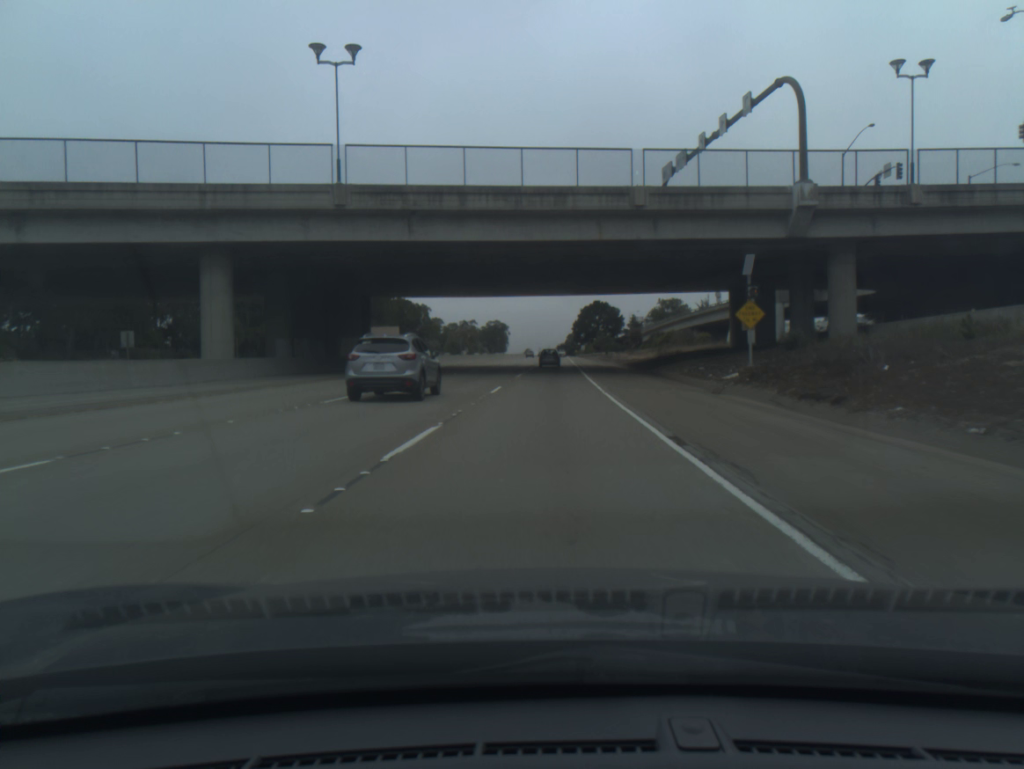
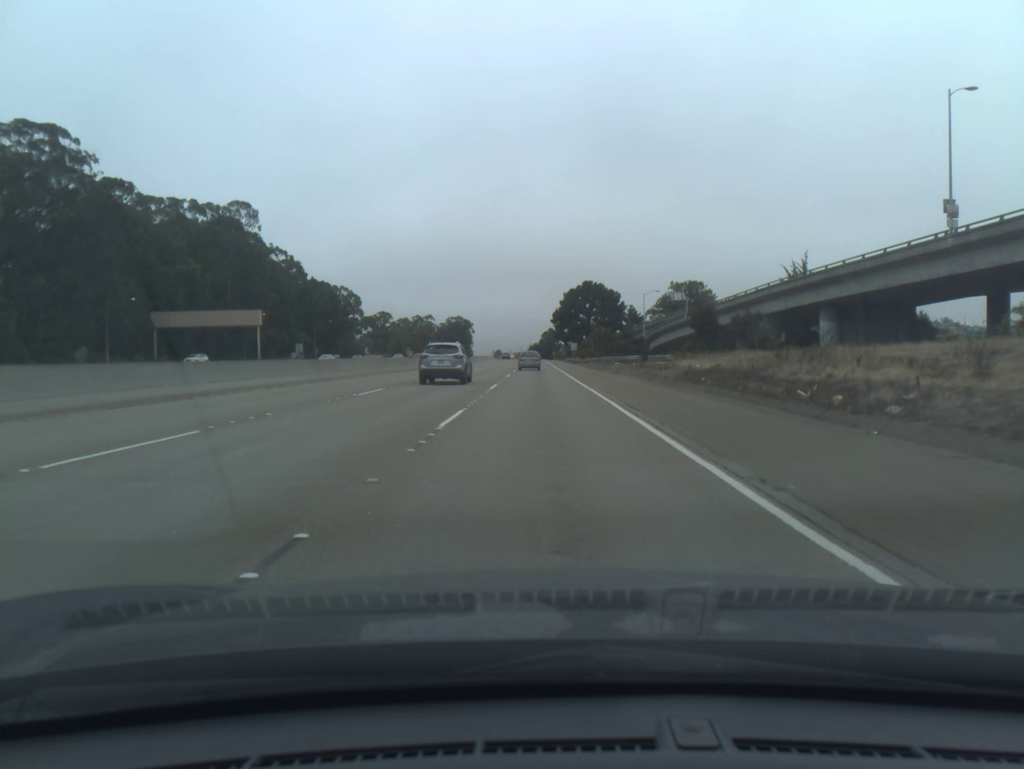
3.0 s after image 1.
(+1.7, +83.5) m; +2°
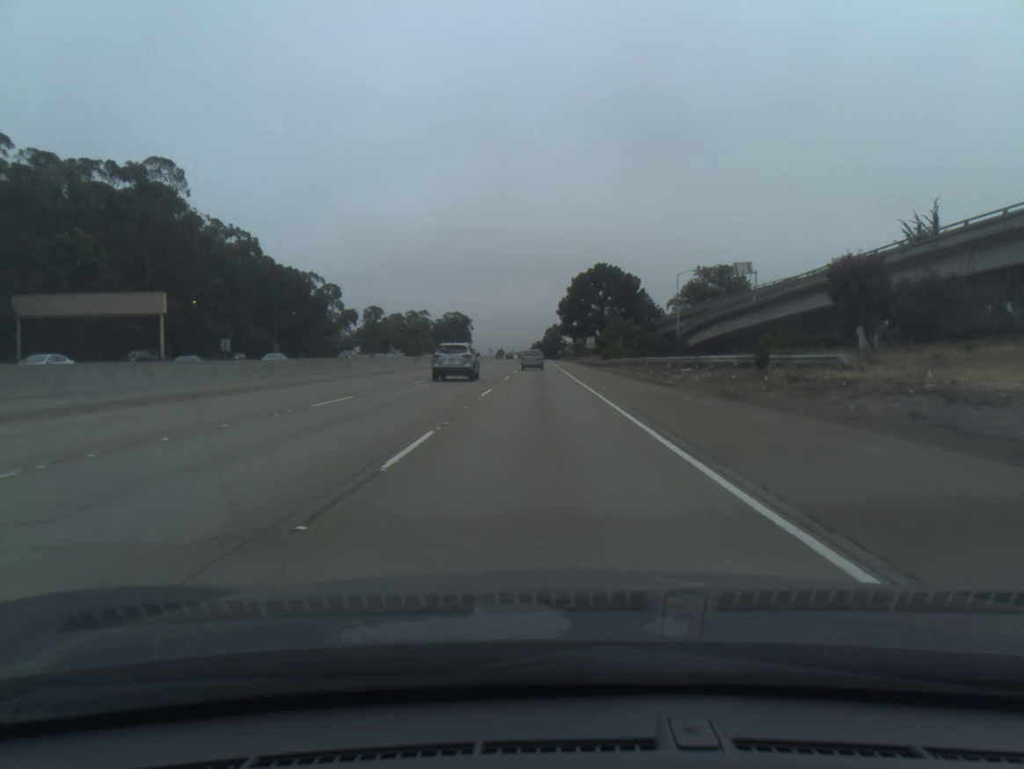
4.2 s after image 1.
(0.0, +33.3) m; 0°
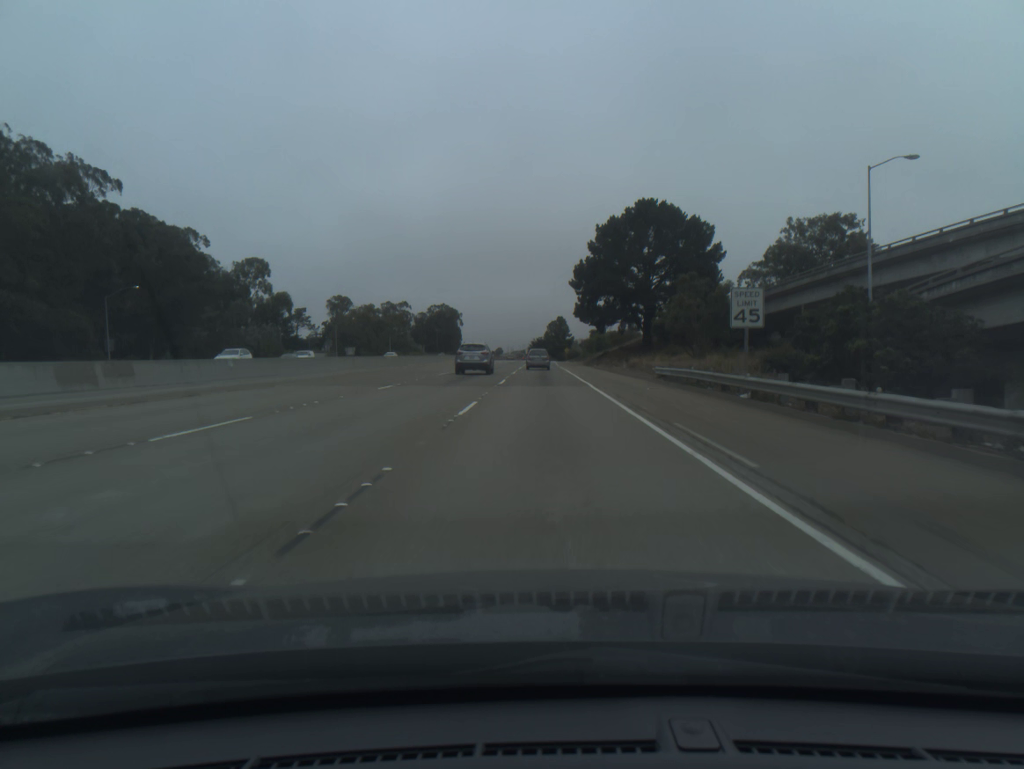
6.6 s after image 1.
(-0.2, +65.9) m; 0°
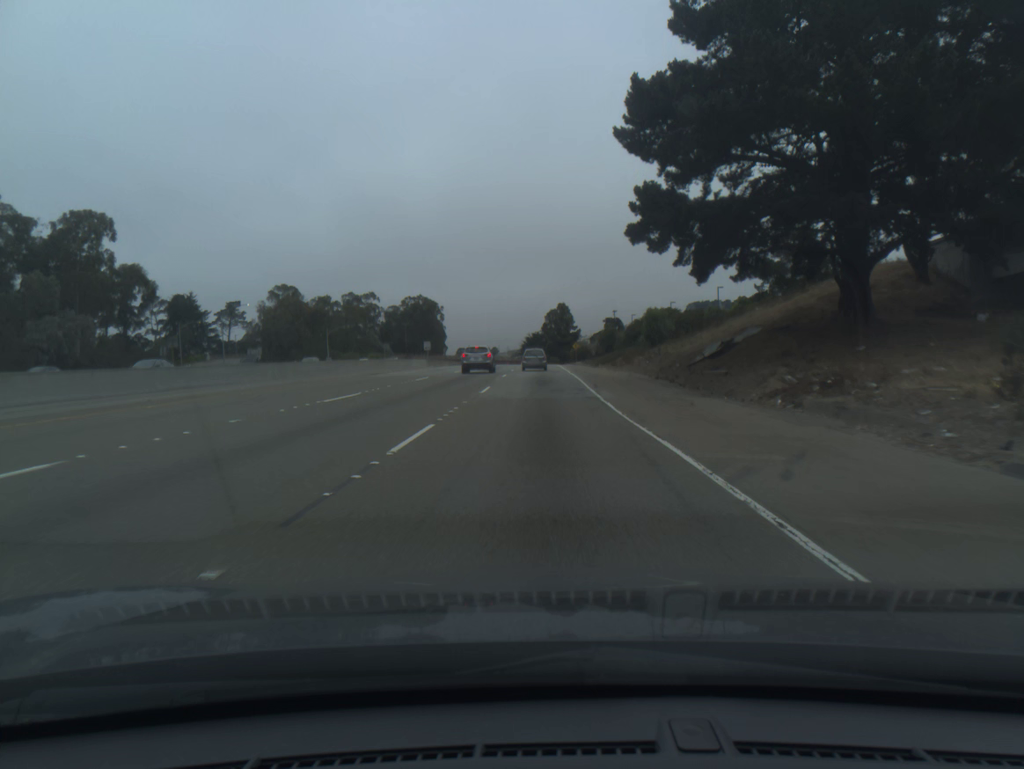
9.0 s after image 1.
(+0.2, +64.8) m; 0°
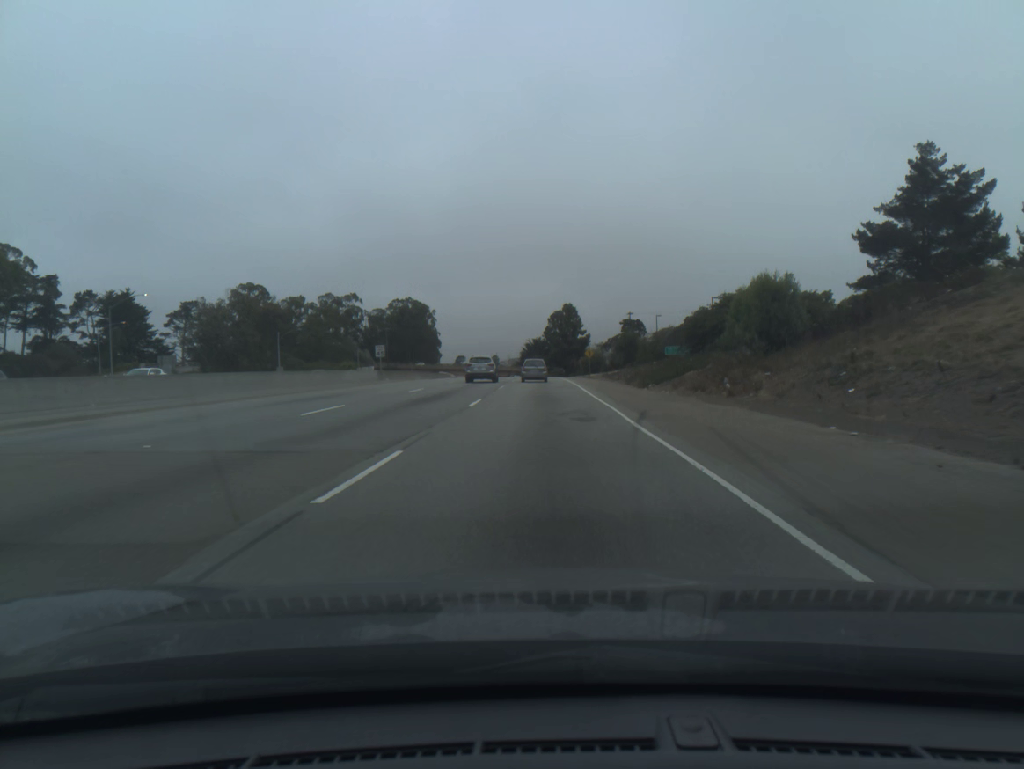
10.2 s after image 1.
(-0.1, +31.8) m; 0°
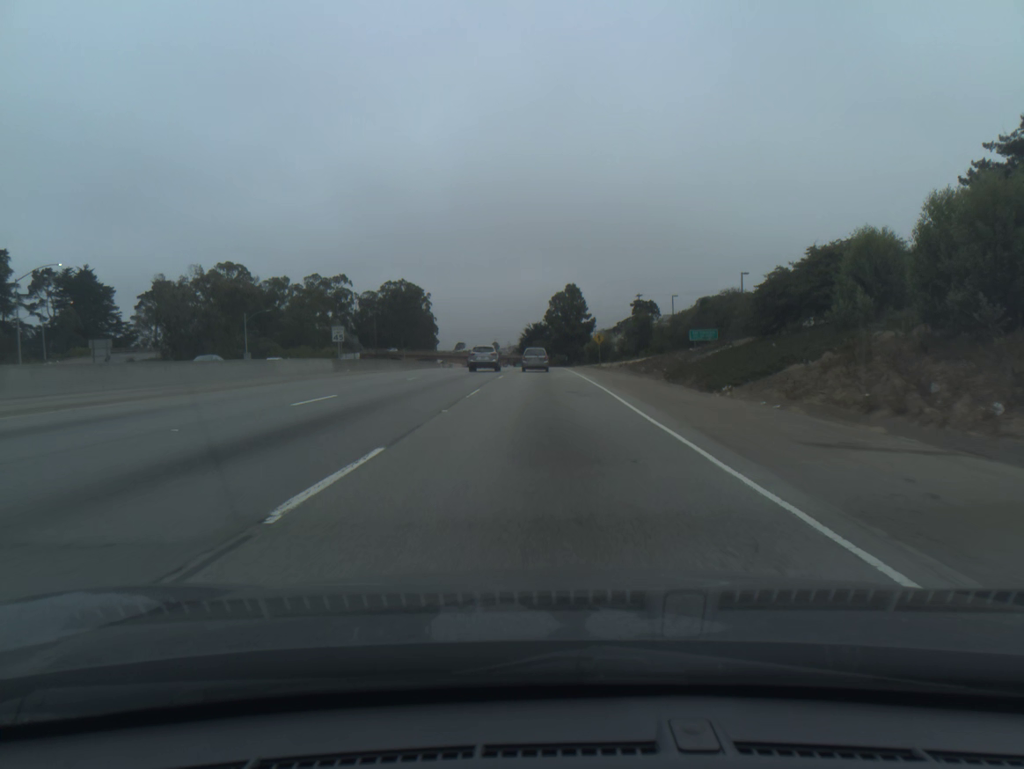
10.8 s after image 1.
(0.0, +15.7) m; 0°
